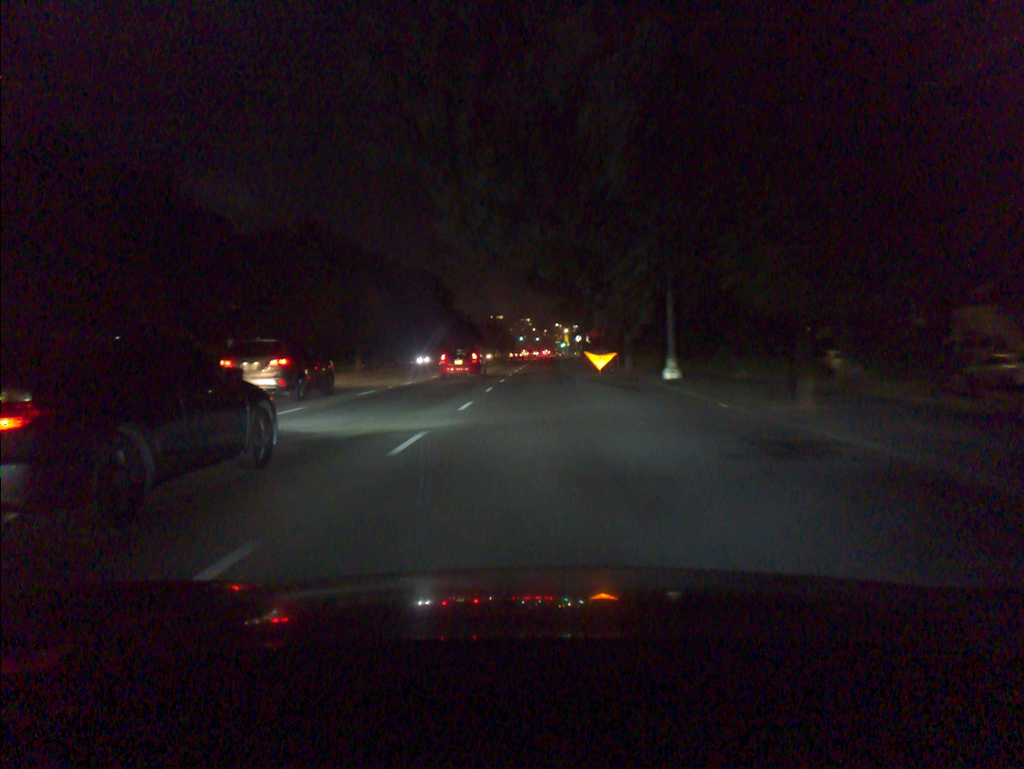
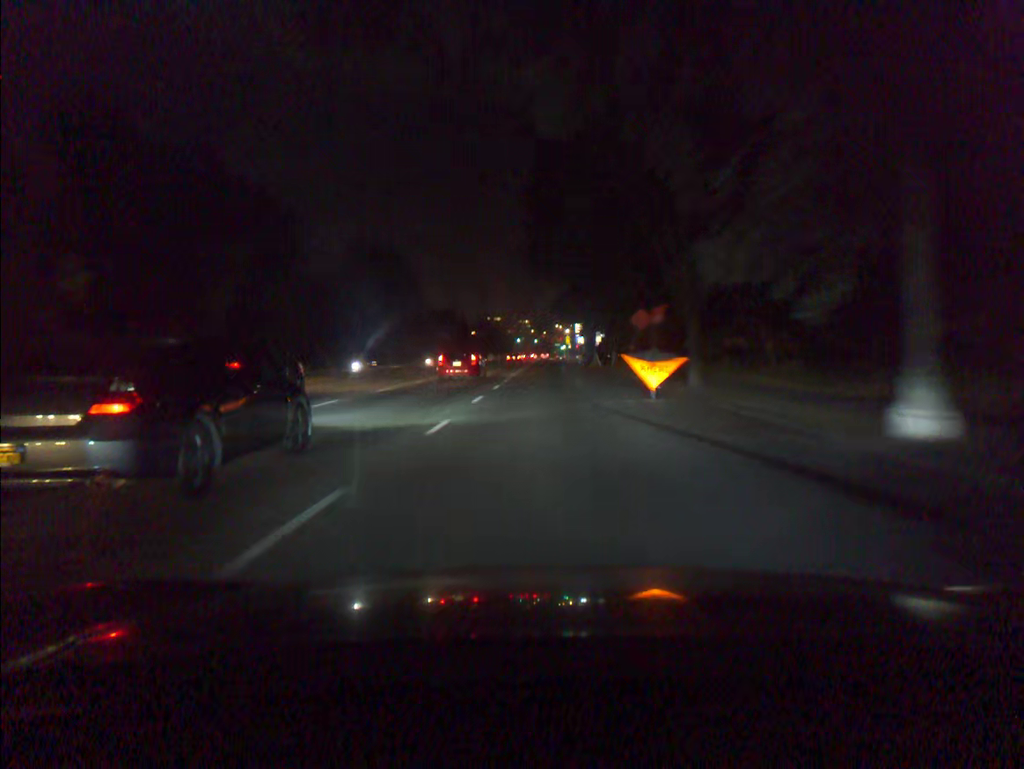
(+0.1, +19.3) m; +1°
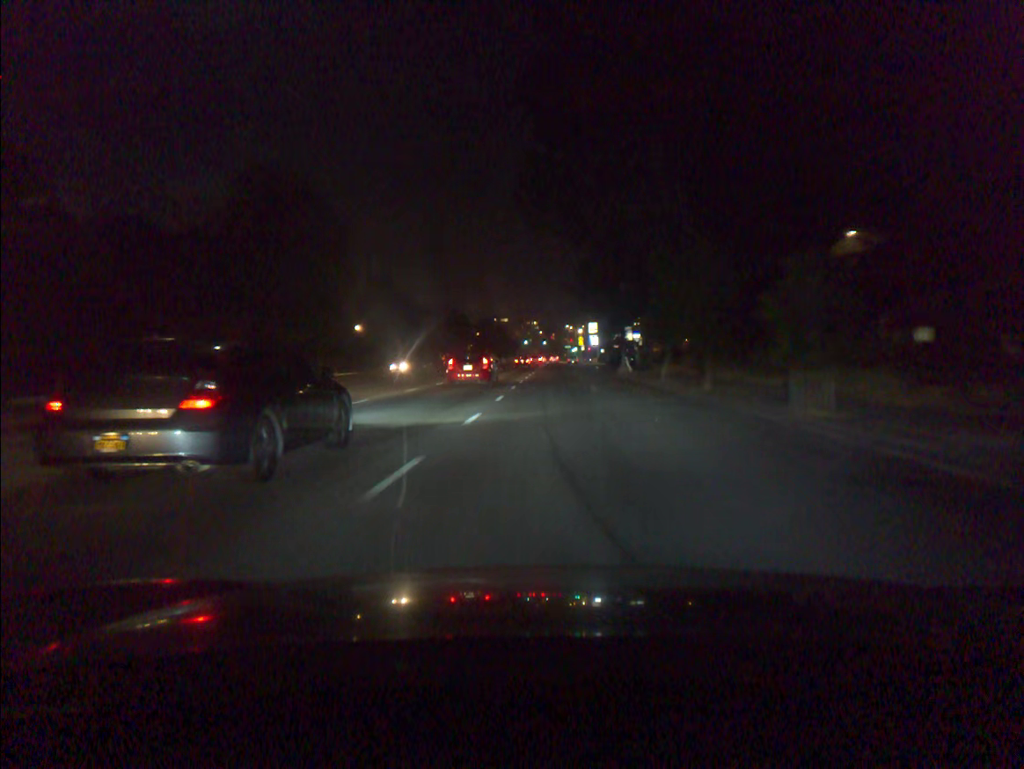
(-0.1, +19.4) m; -1°
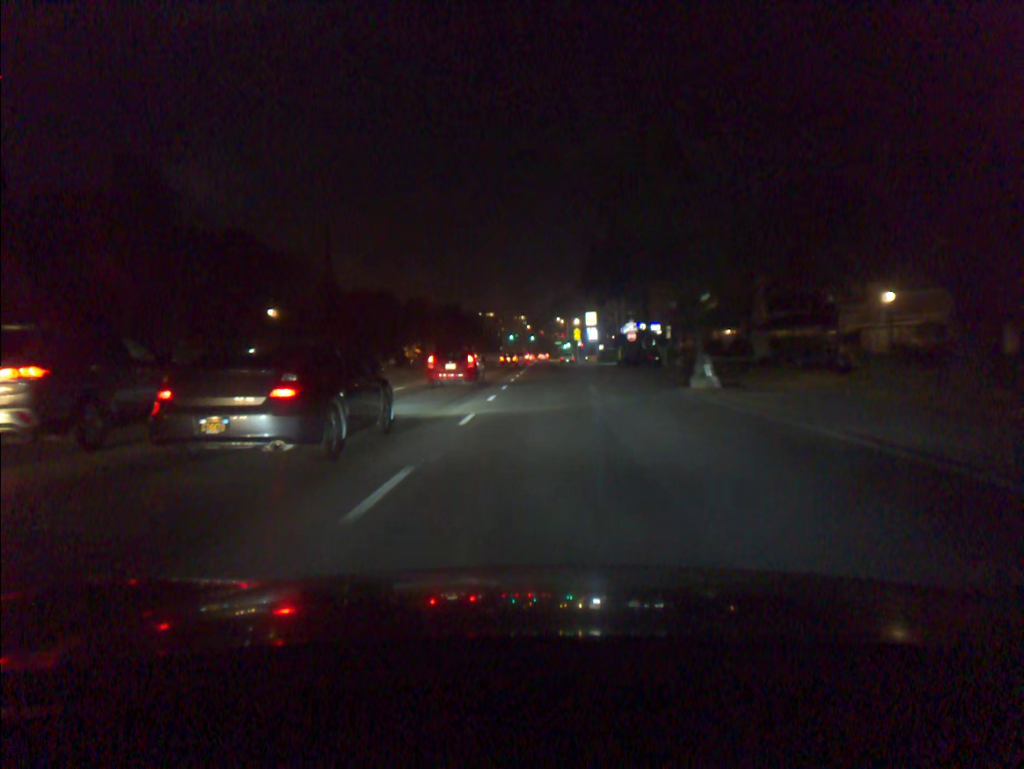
(+0.2, +30.0) m; +1°
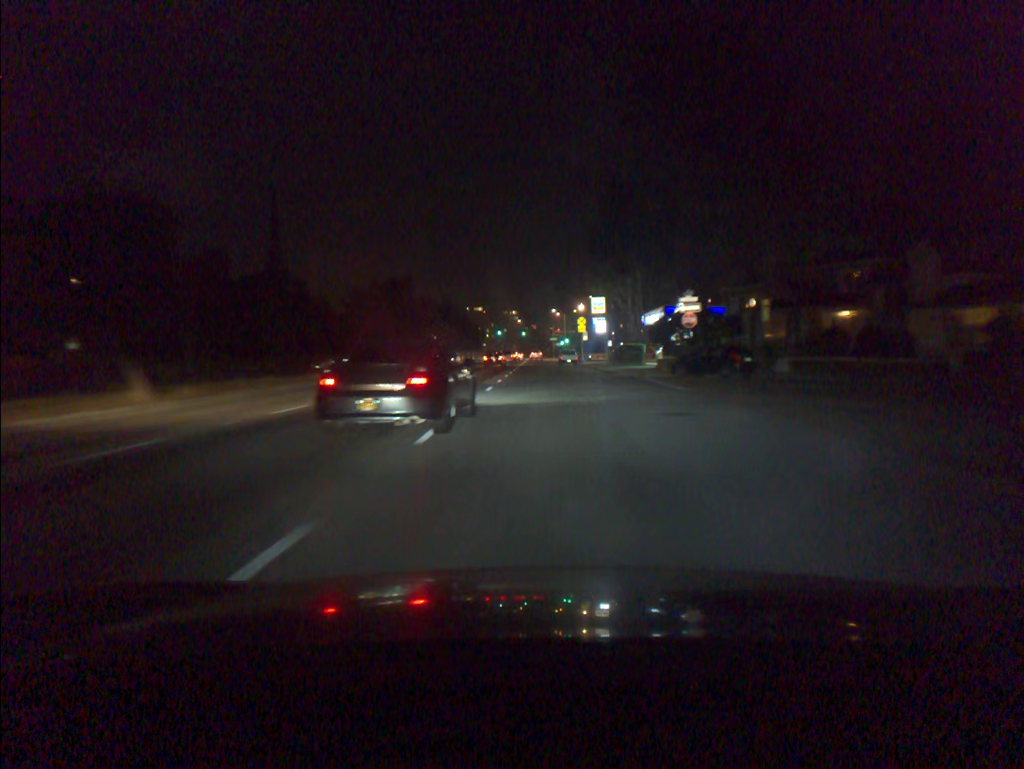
(+0.1, +31.2) m; 0°
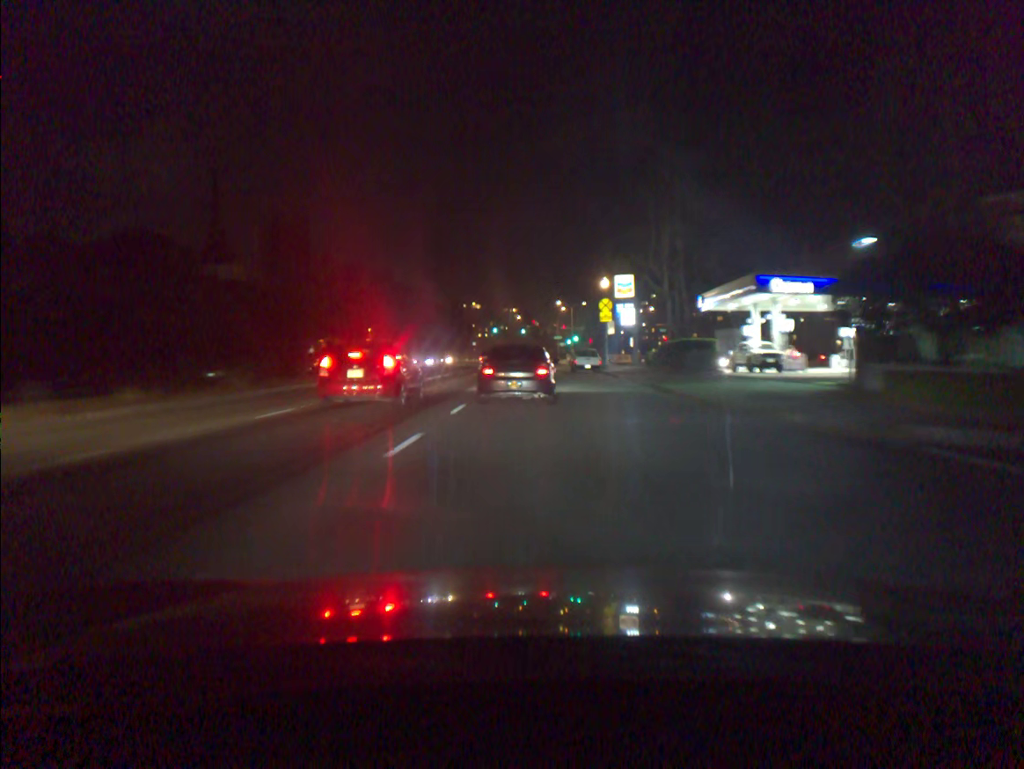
(-0.1, +30.3) m; 0°
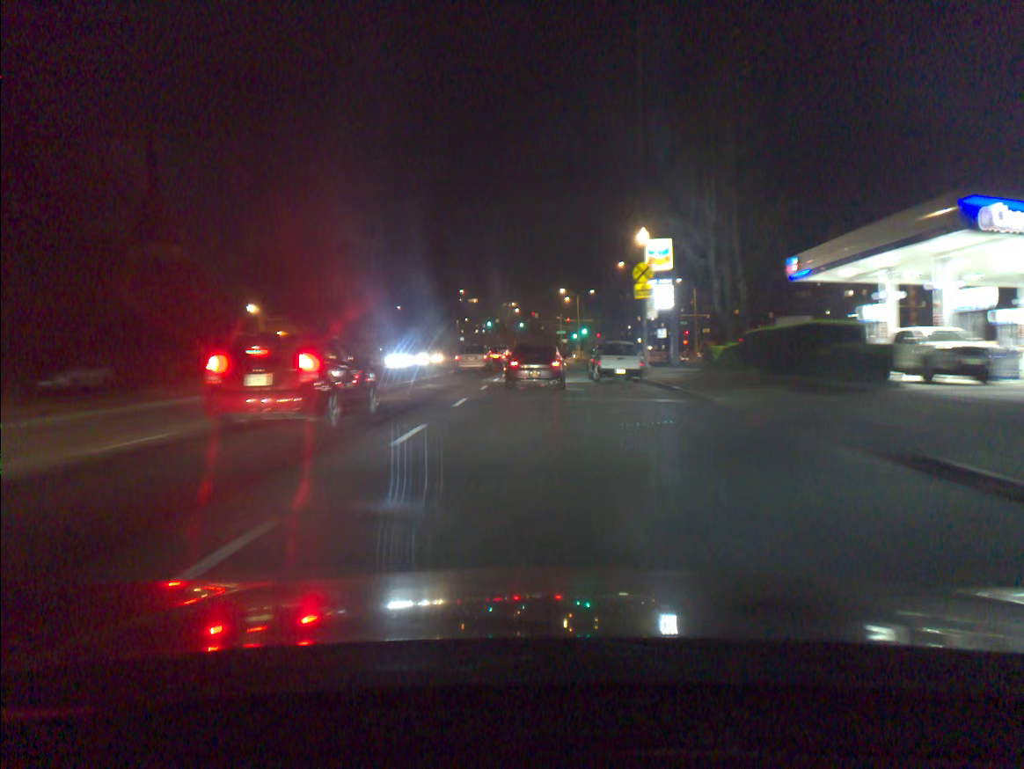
(0.0, +20.2) m; 0°
